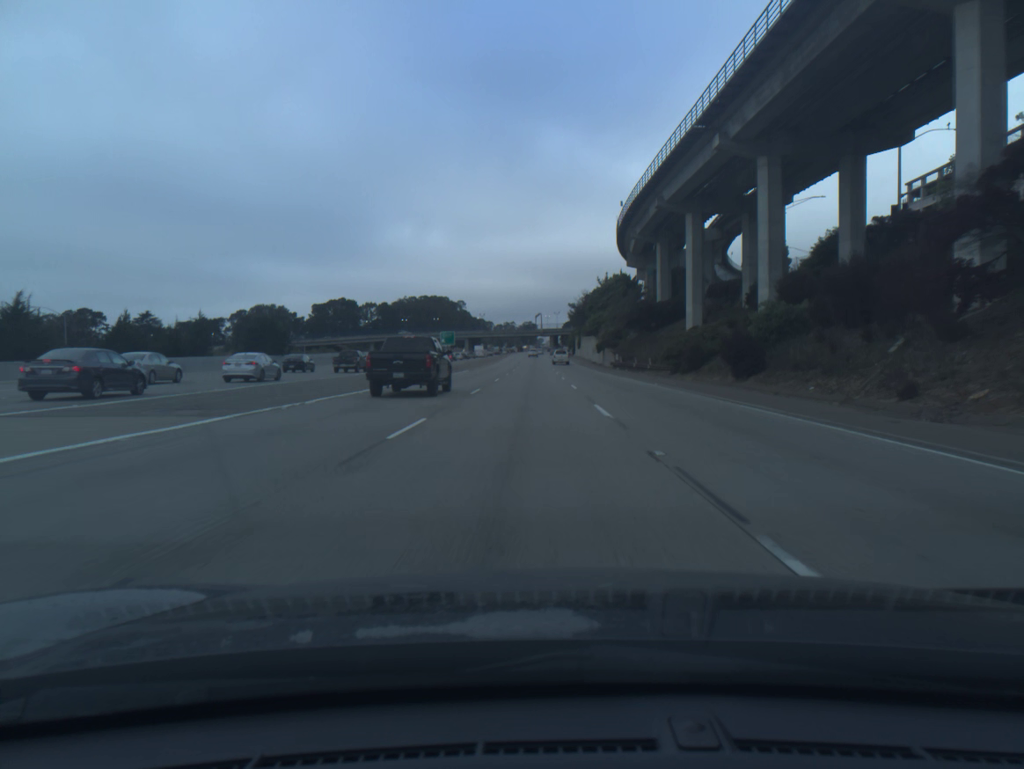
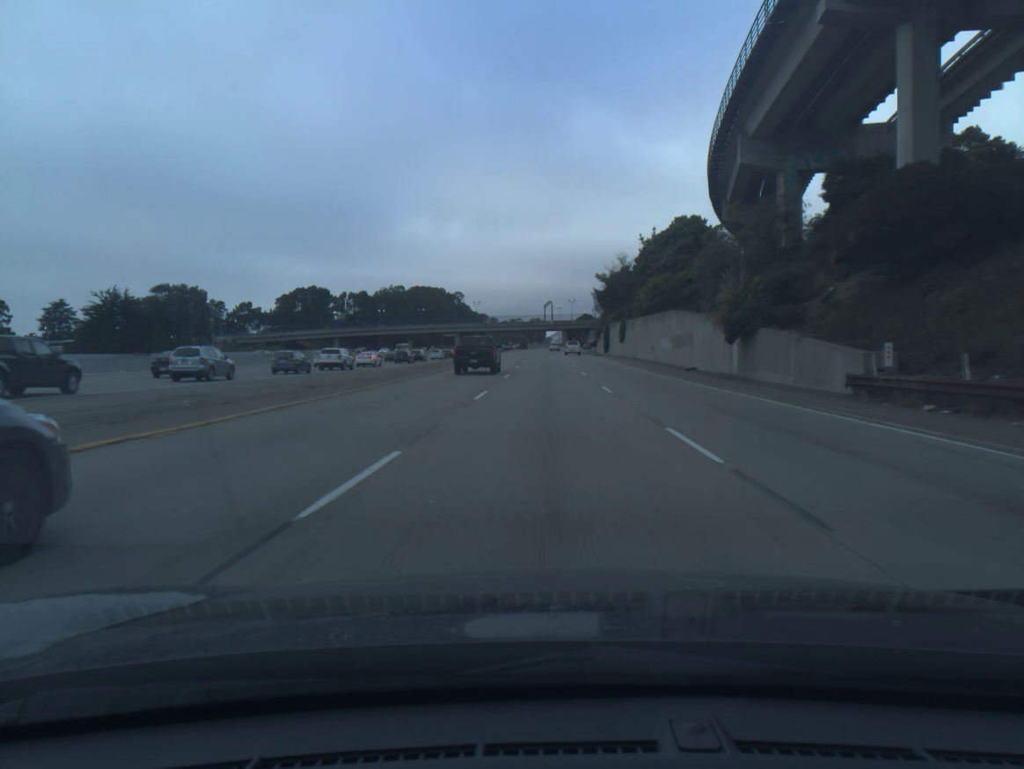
(-0.7, +63.4) m; 0°
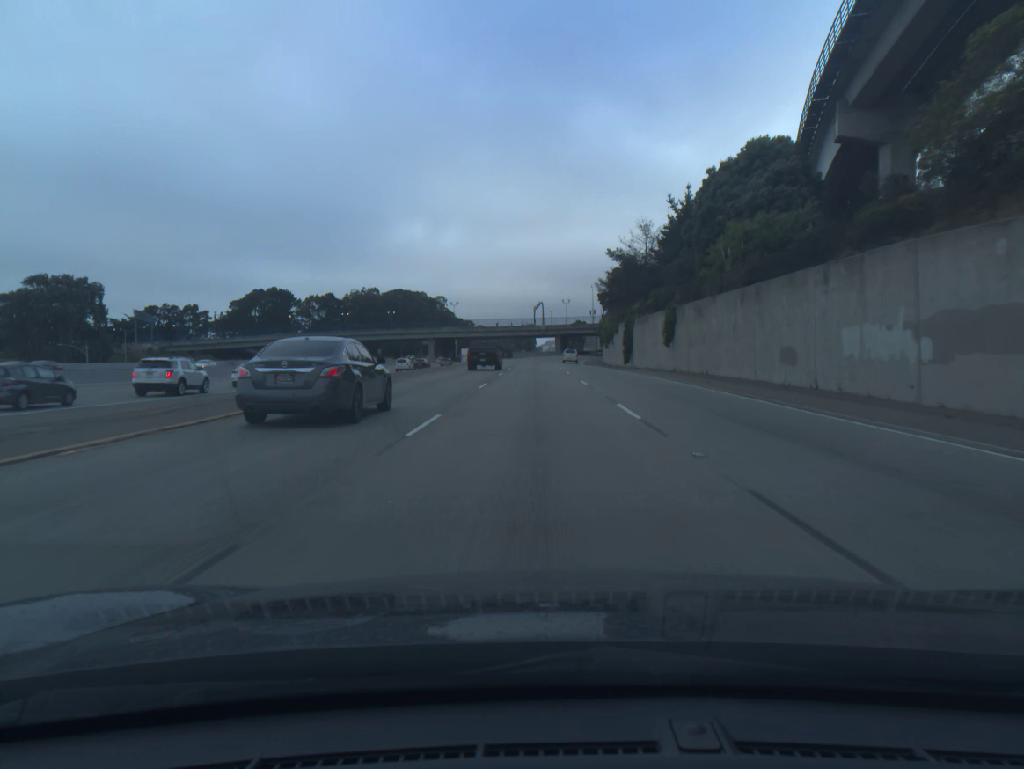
(+0.3, +37.0) m; +1°
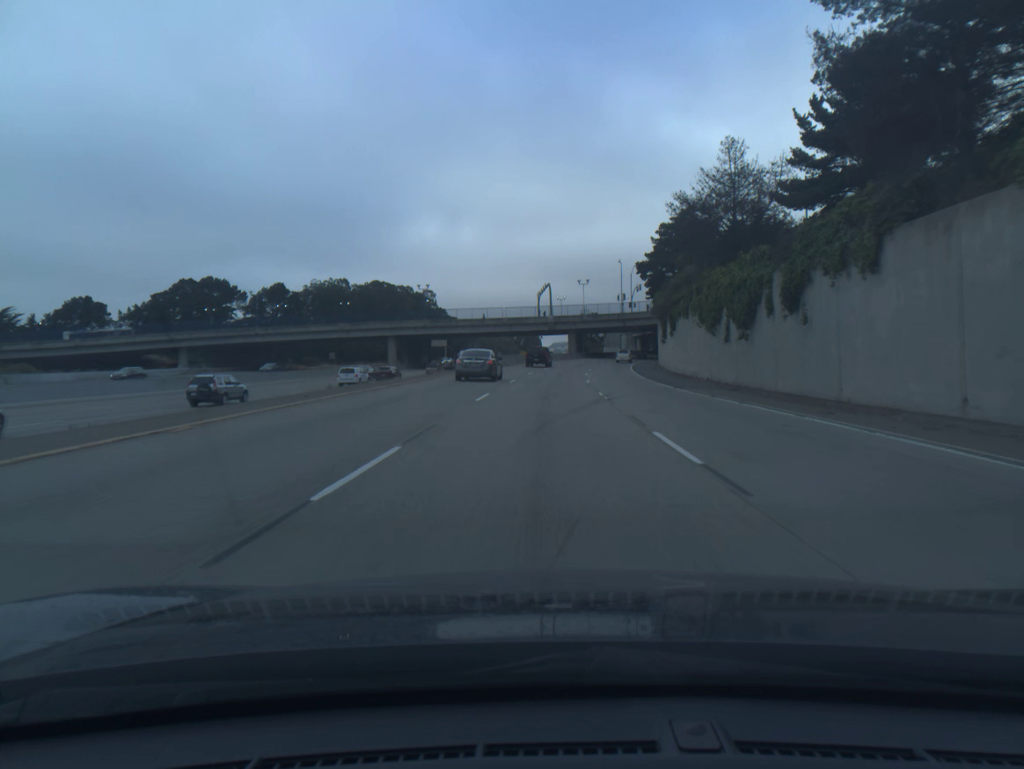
(-0.5, +61.9) m; -1°
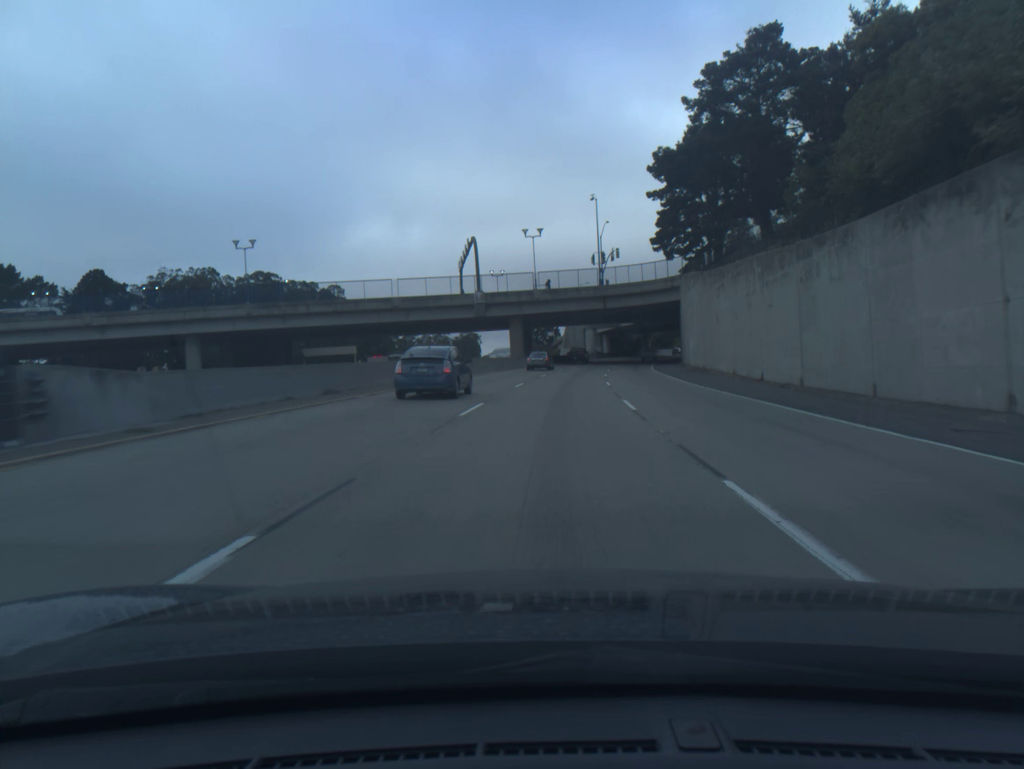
(+2.0, +62.5) m; +4°
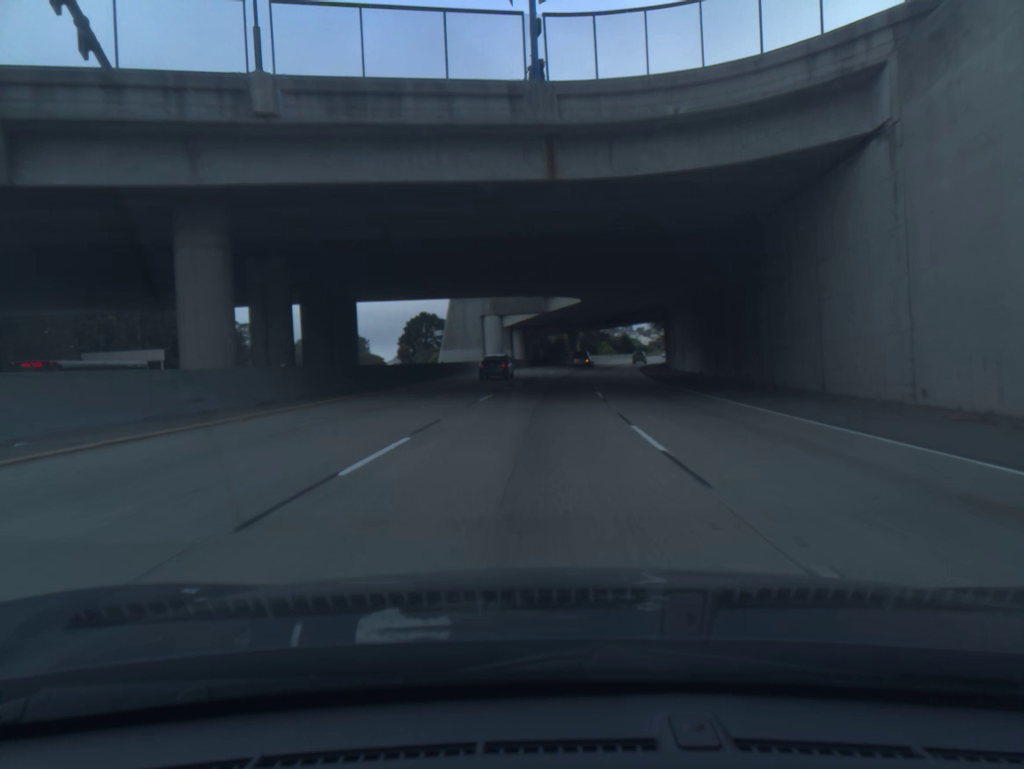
(+3.7, +64.2) m; +7°
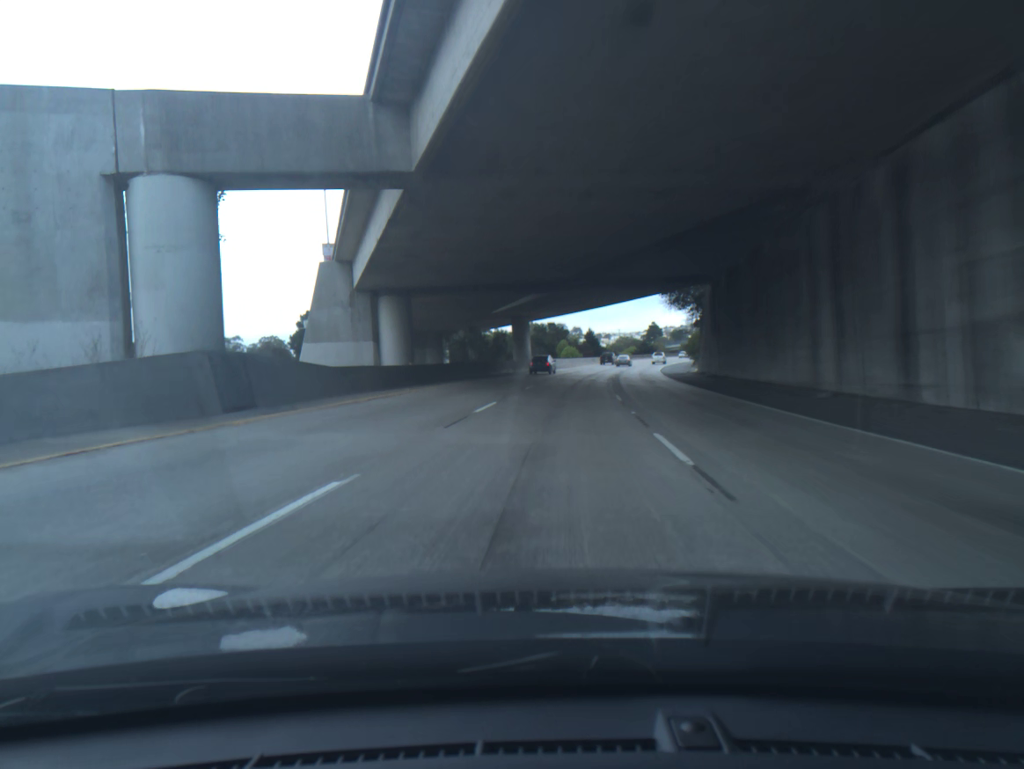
(+2.1, +57.1) m; +3°
